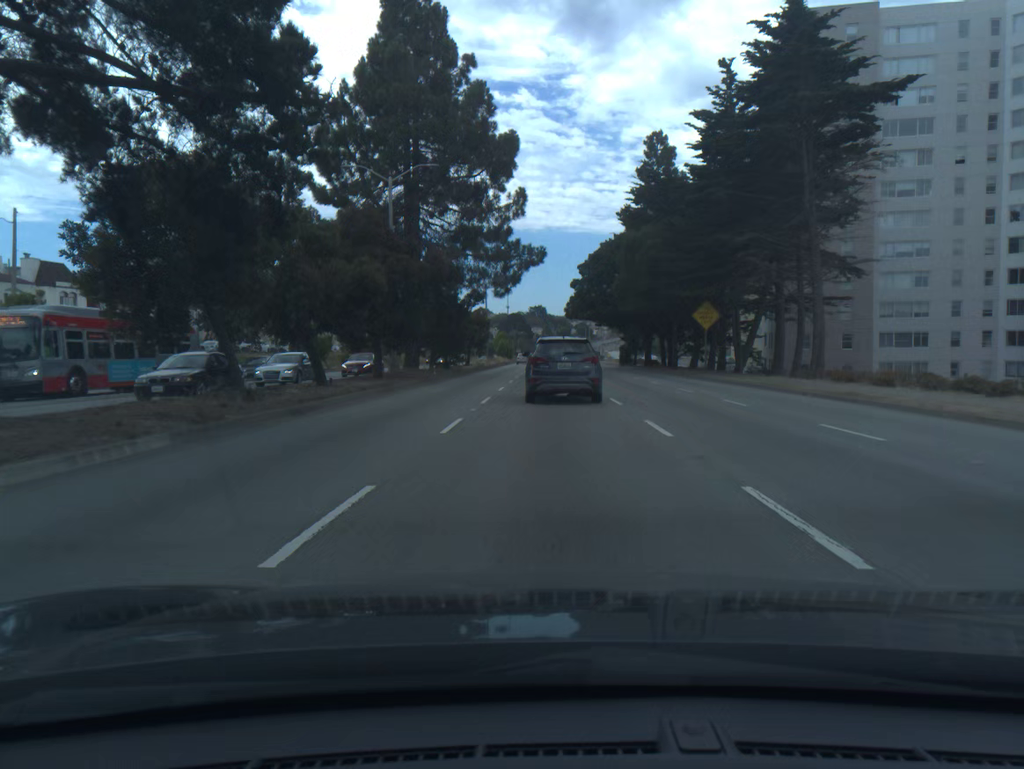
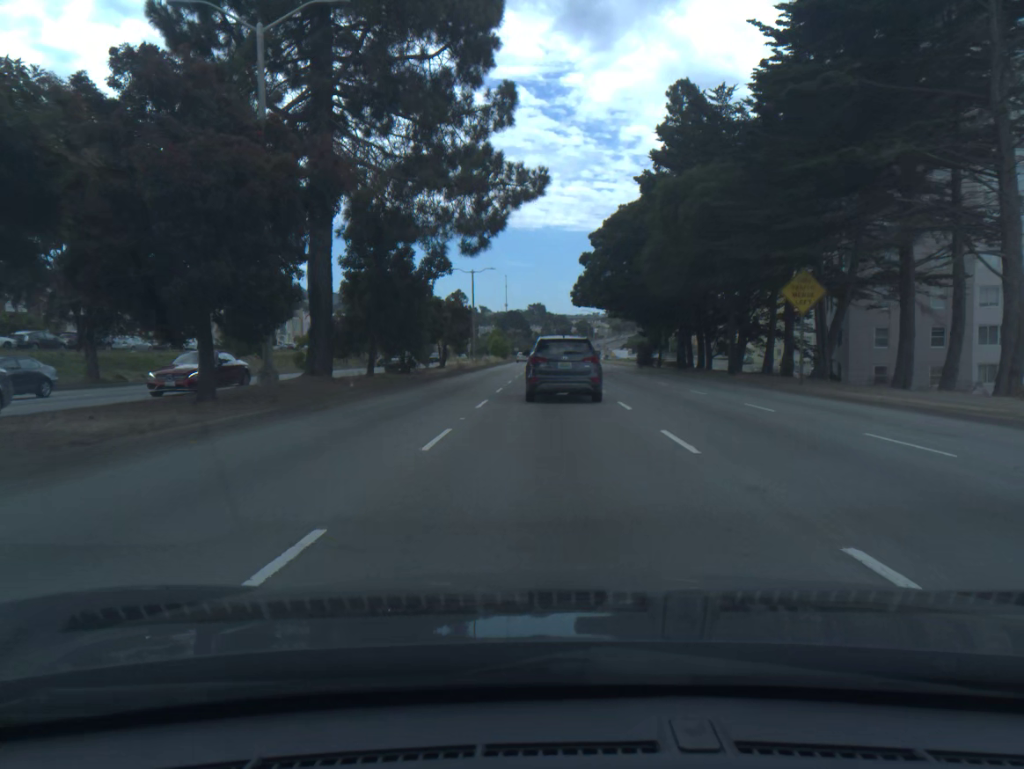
(0.0, +16.9) m; 0°
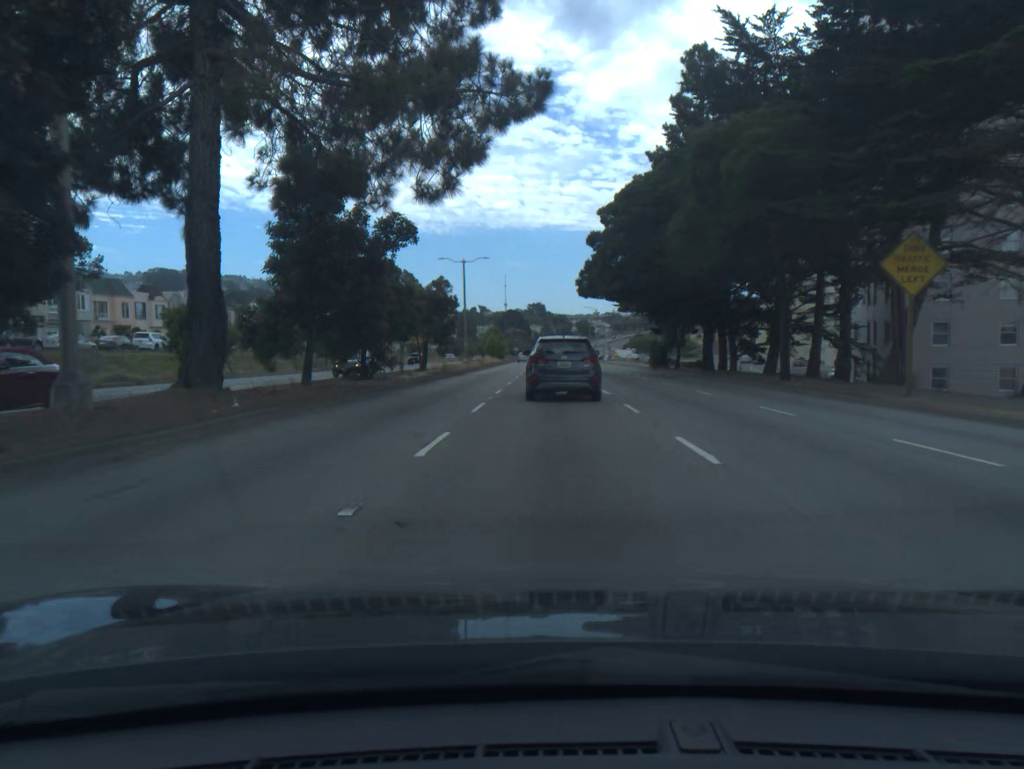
(0.0, +8.4) m; 0°
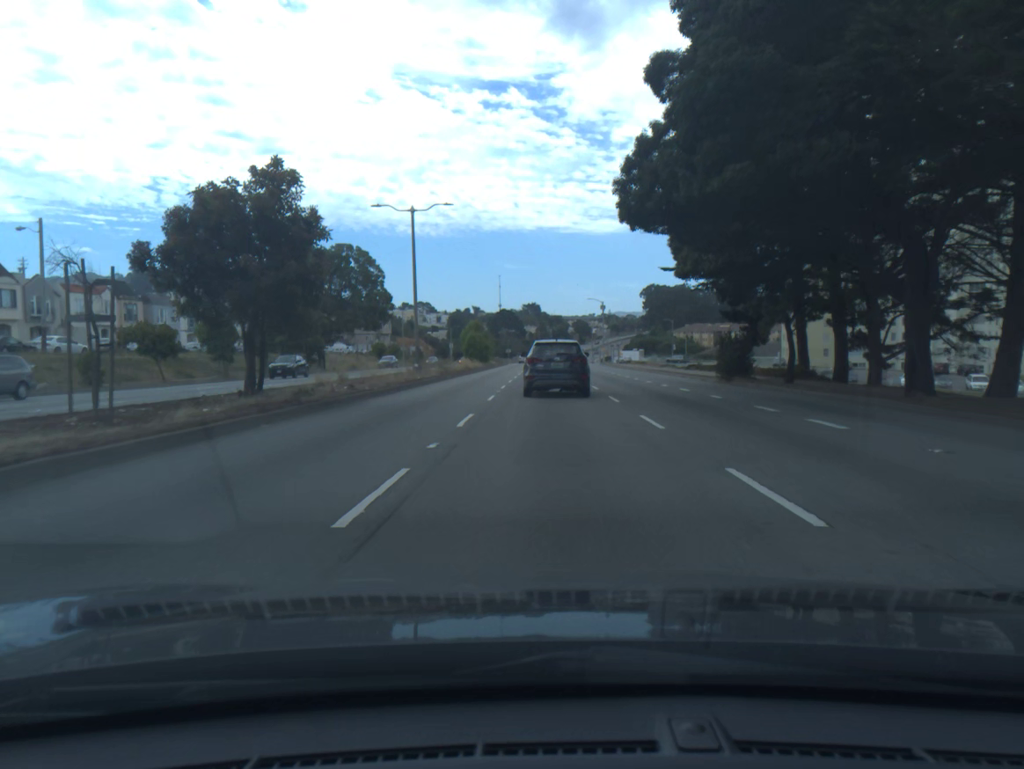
(+0.1, +25.4) m; 0°
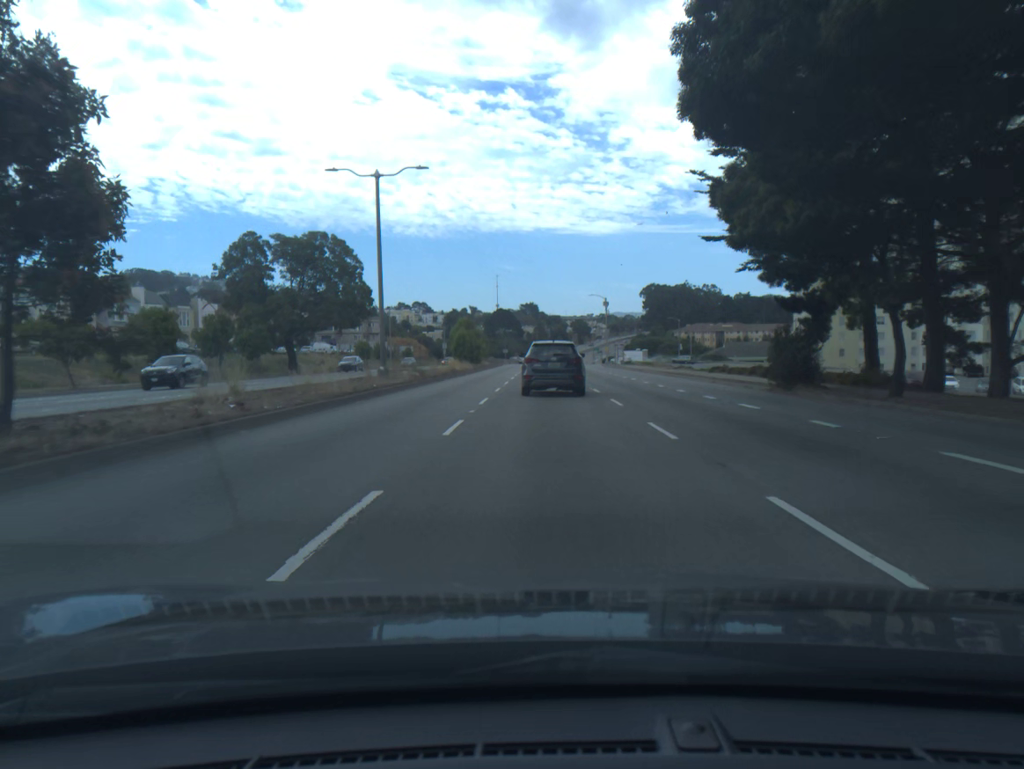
(0.0, +8.8) m; 0°
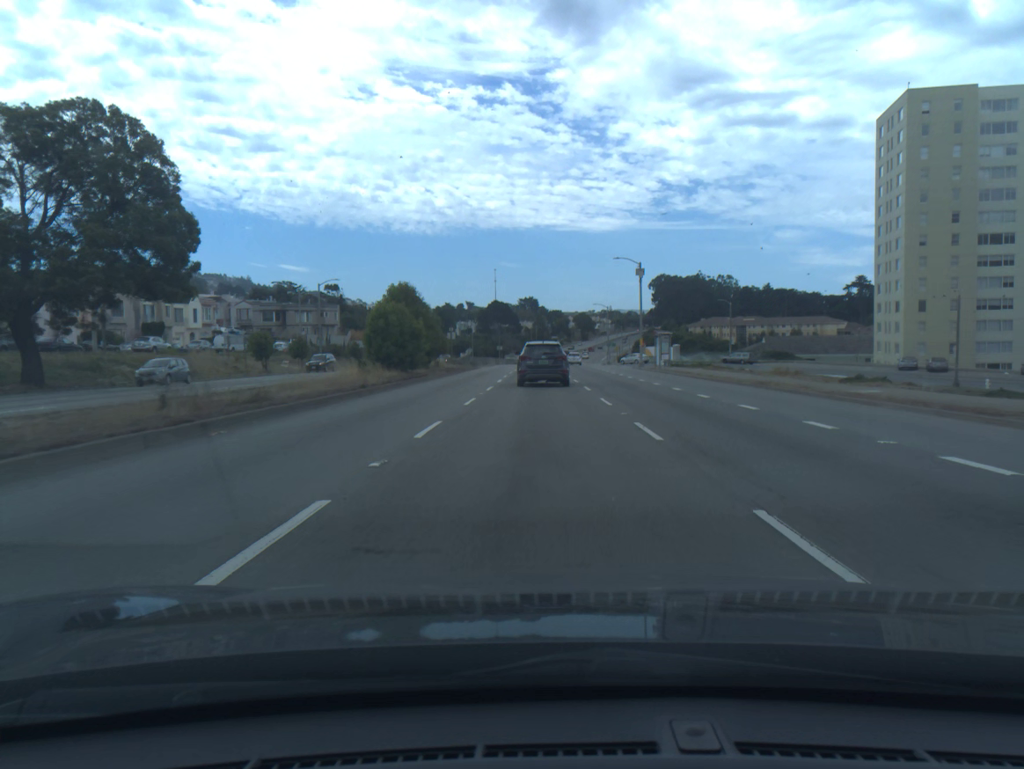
(+0.2, +37.5) m; 0°
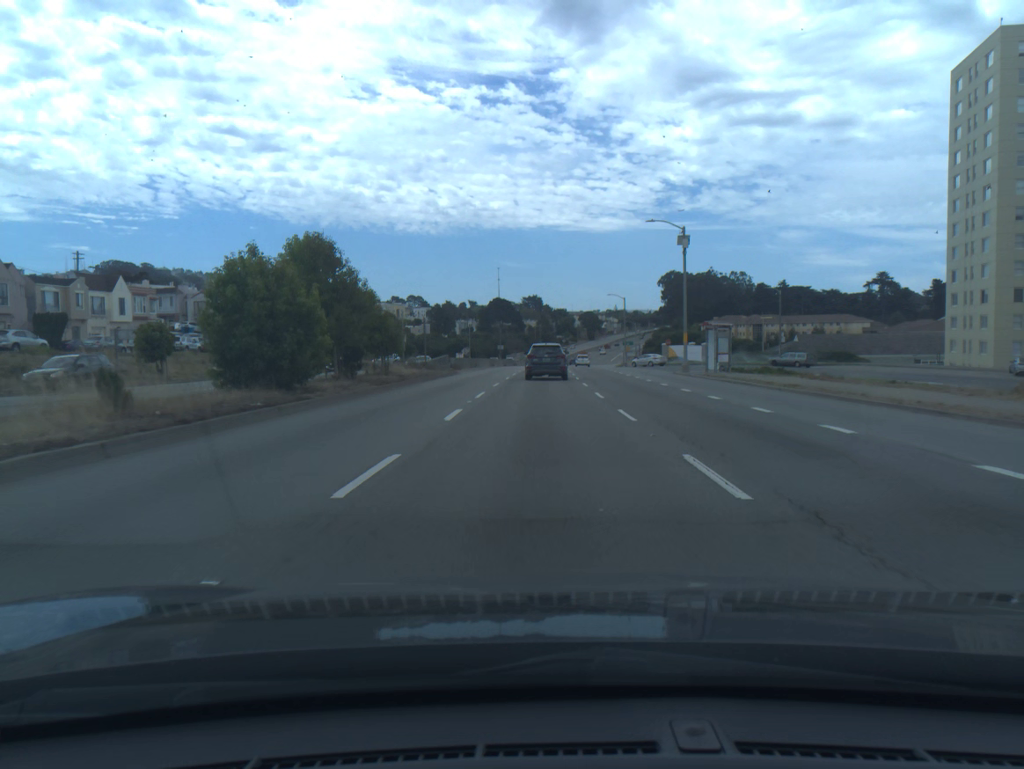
(0.0, +19.3) m; 0°
